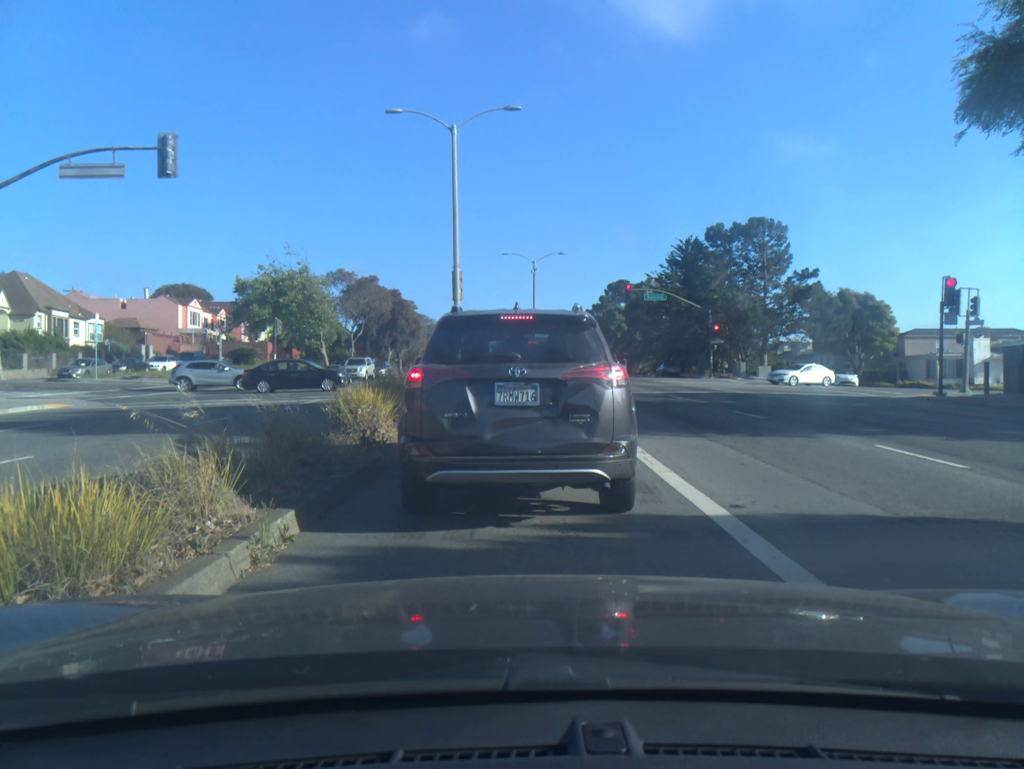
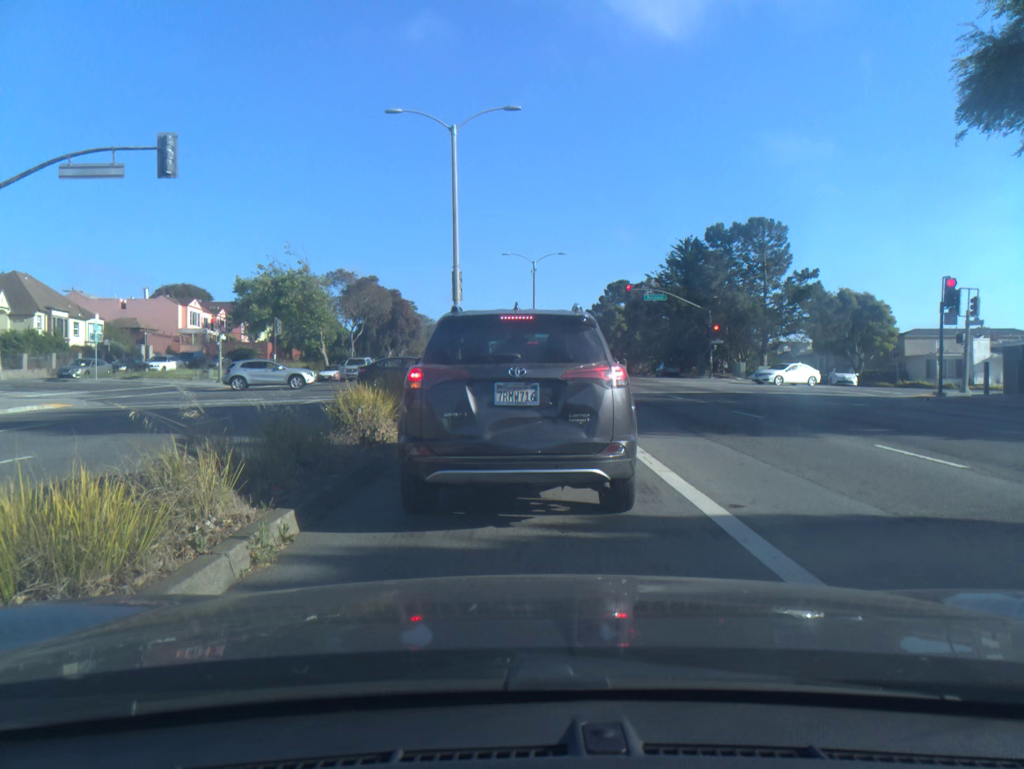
(0.0, 0.0) m; 0°
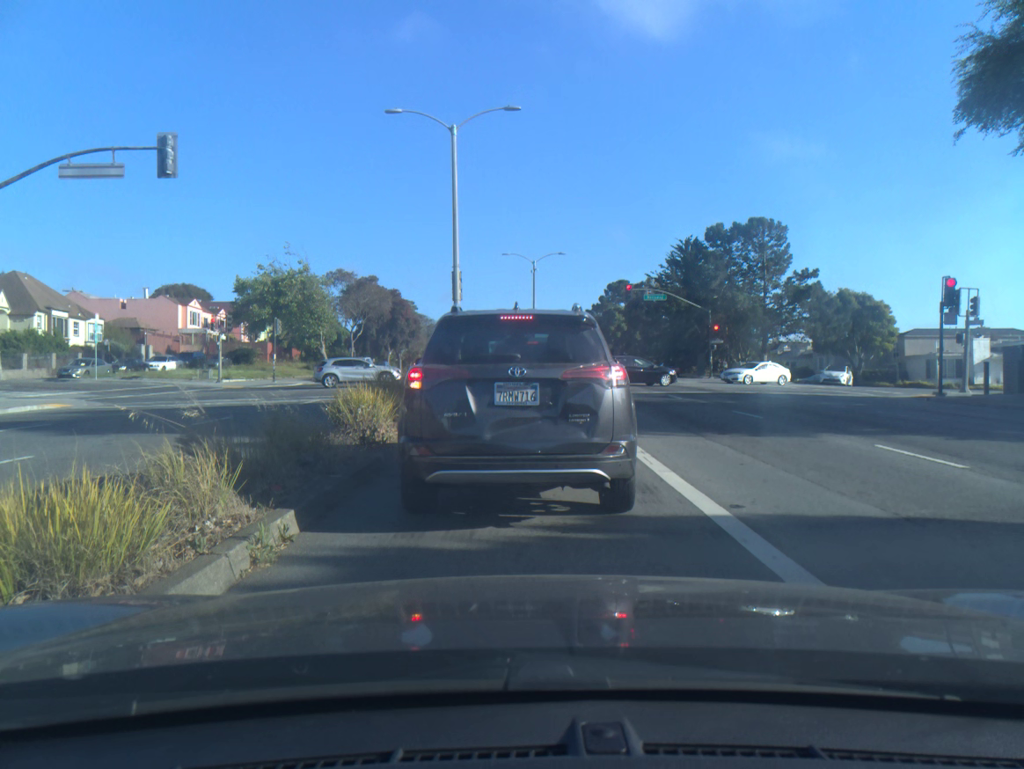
(0.0, 0.0) m; 0°
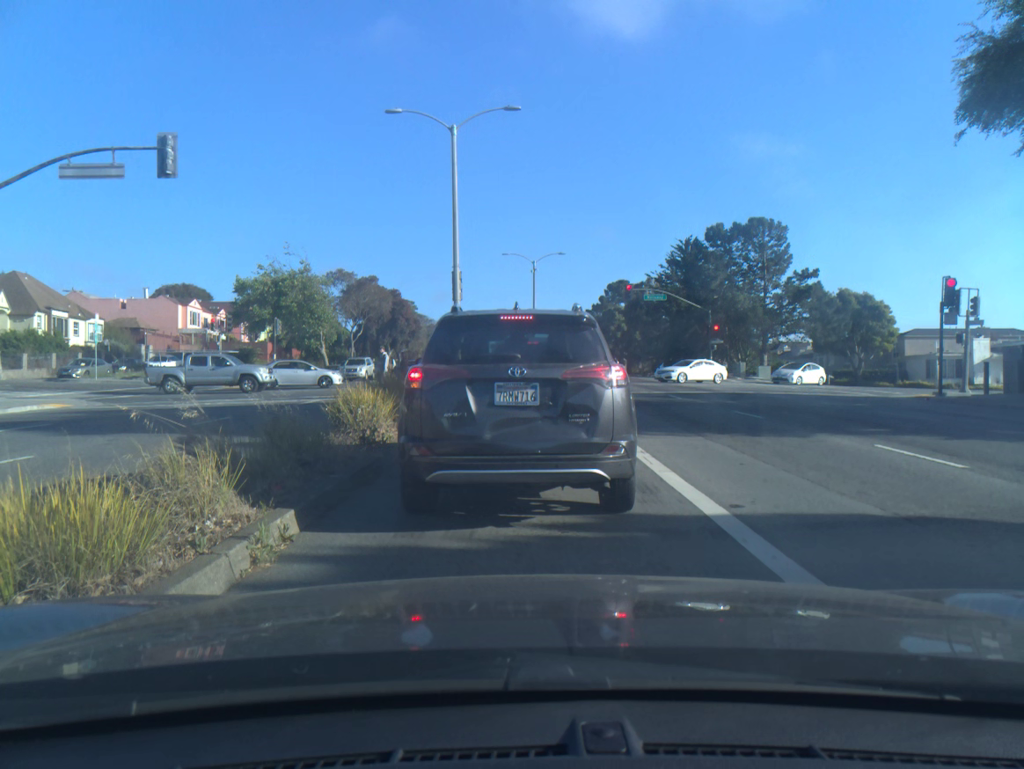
(0.0, 0.0) m; 0°
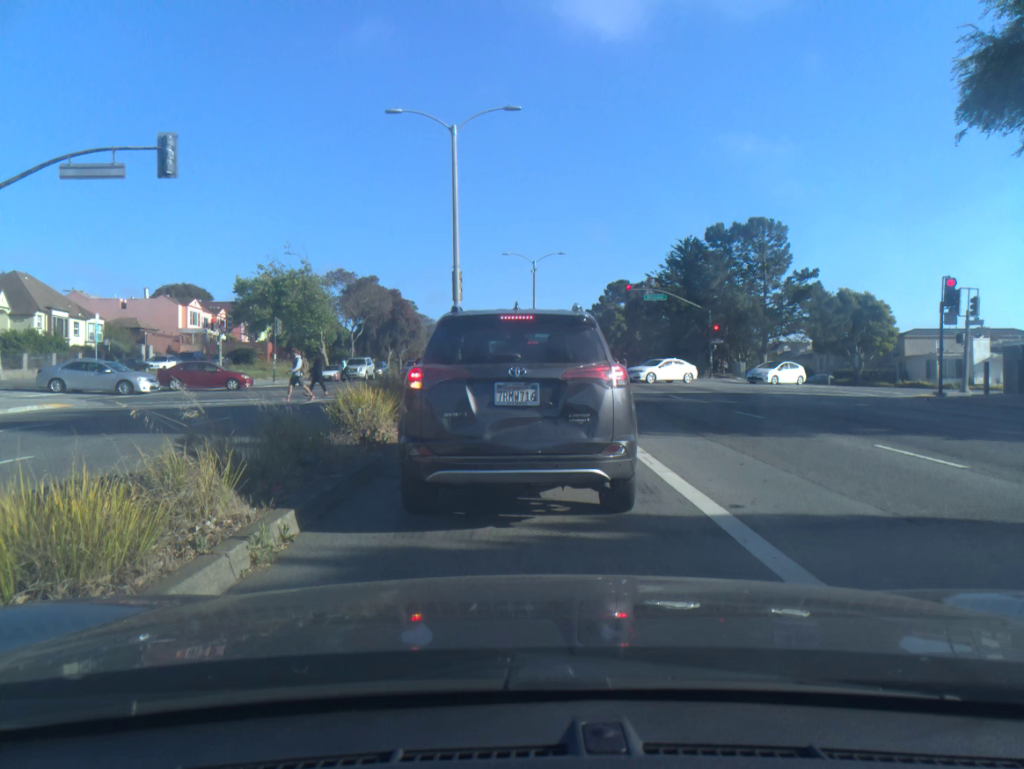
(0.0, 0.0) m; 0°
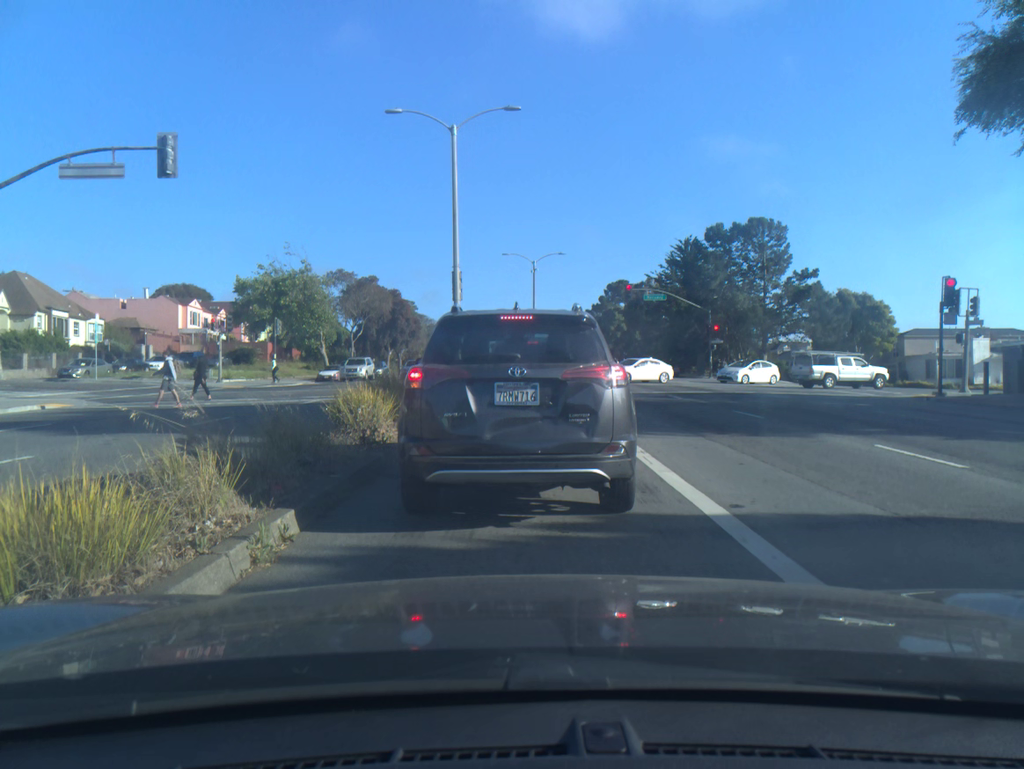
(0.0, 0.0) m; 0°
